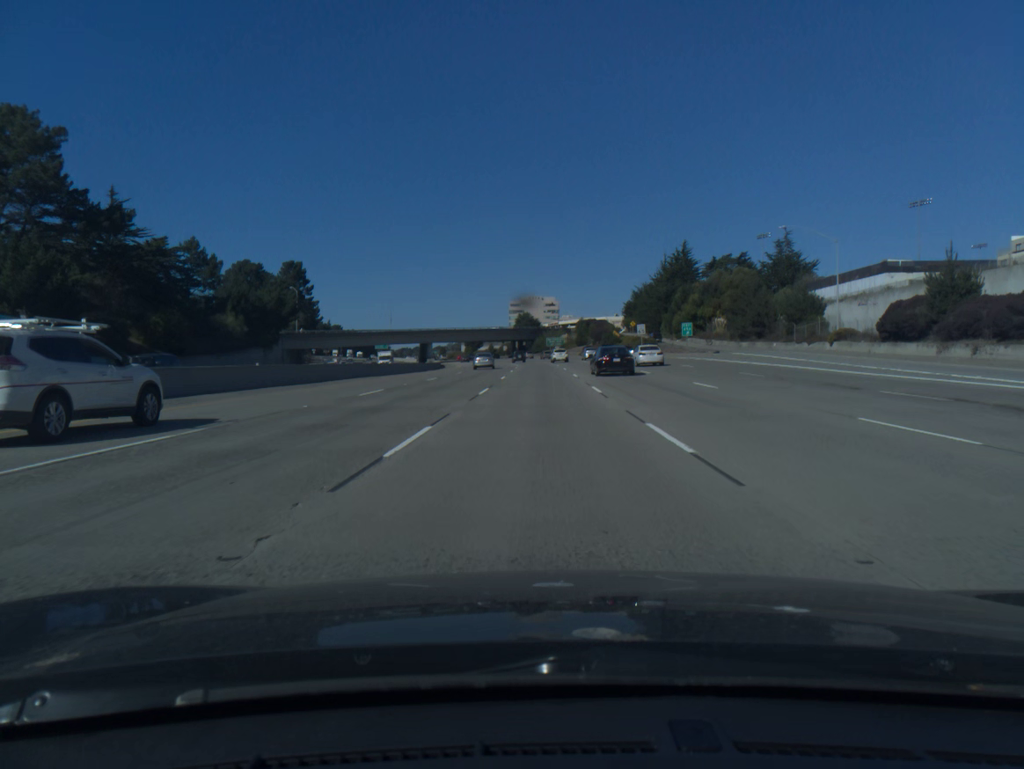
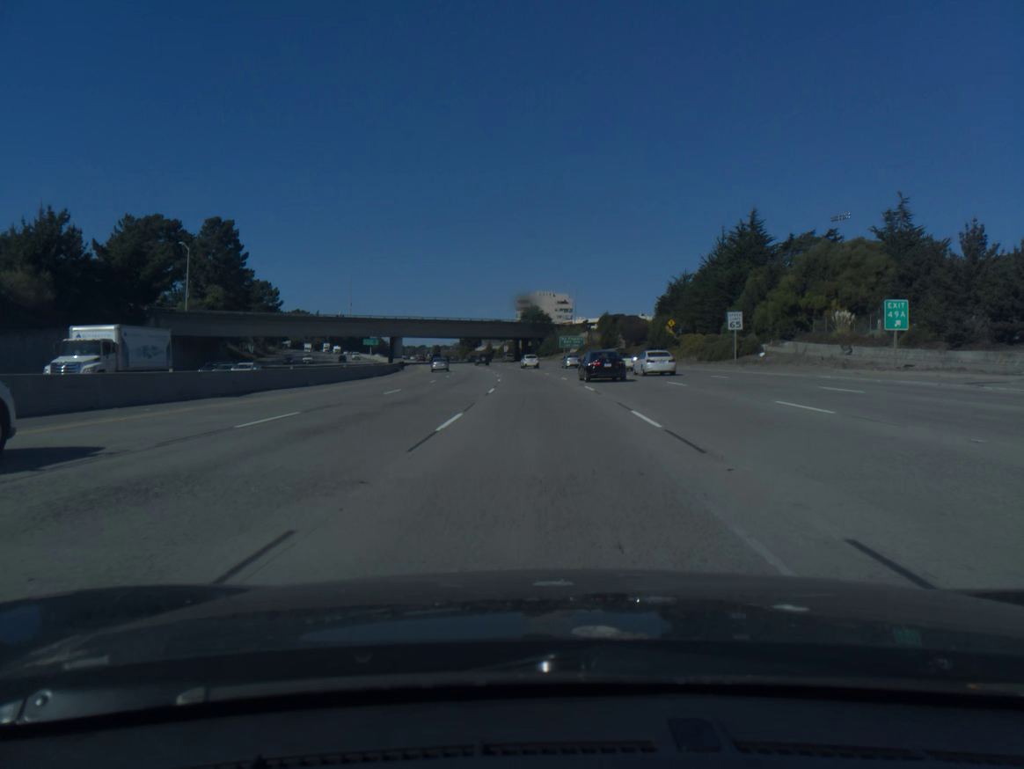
(-0.3, +53.3) m; -1°
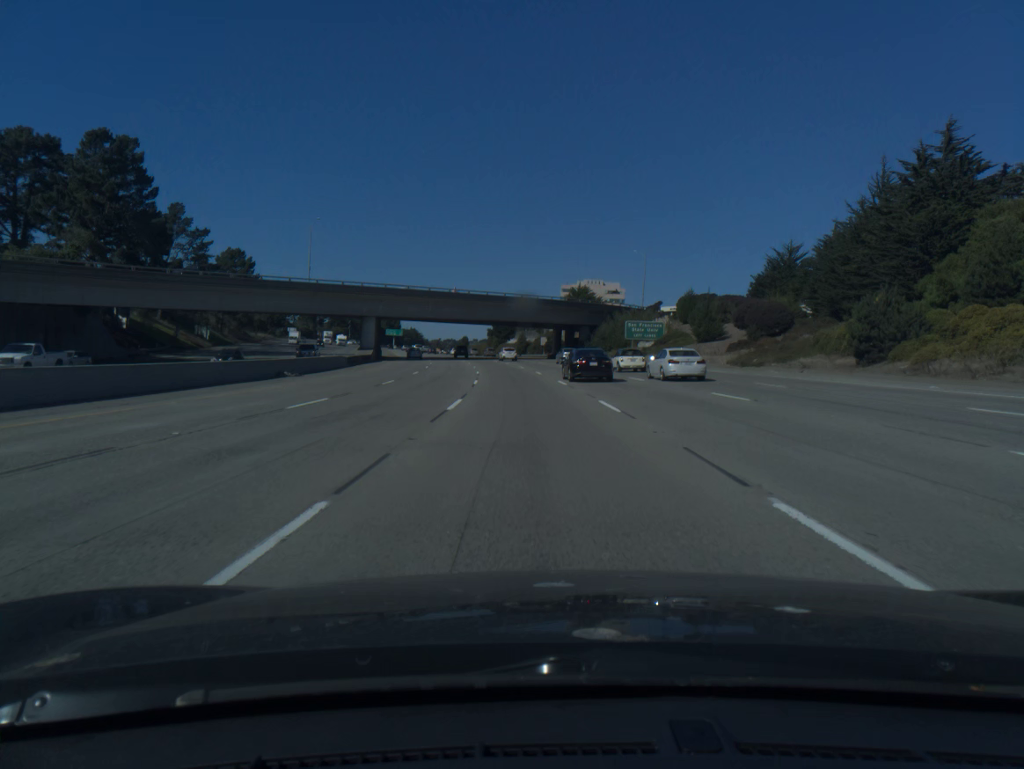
(-1.1, +53.2) m; -3°
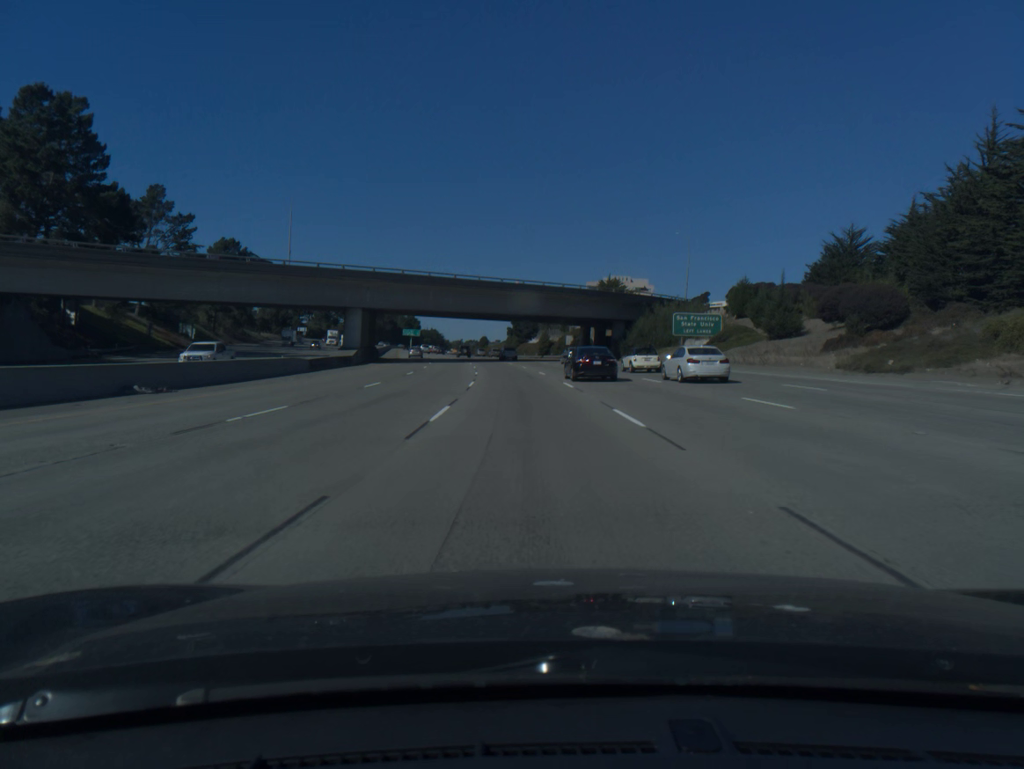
(-0.3, +17.8) m; -2°
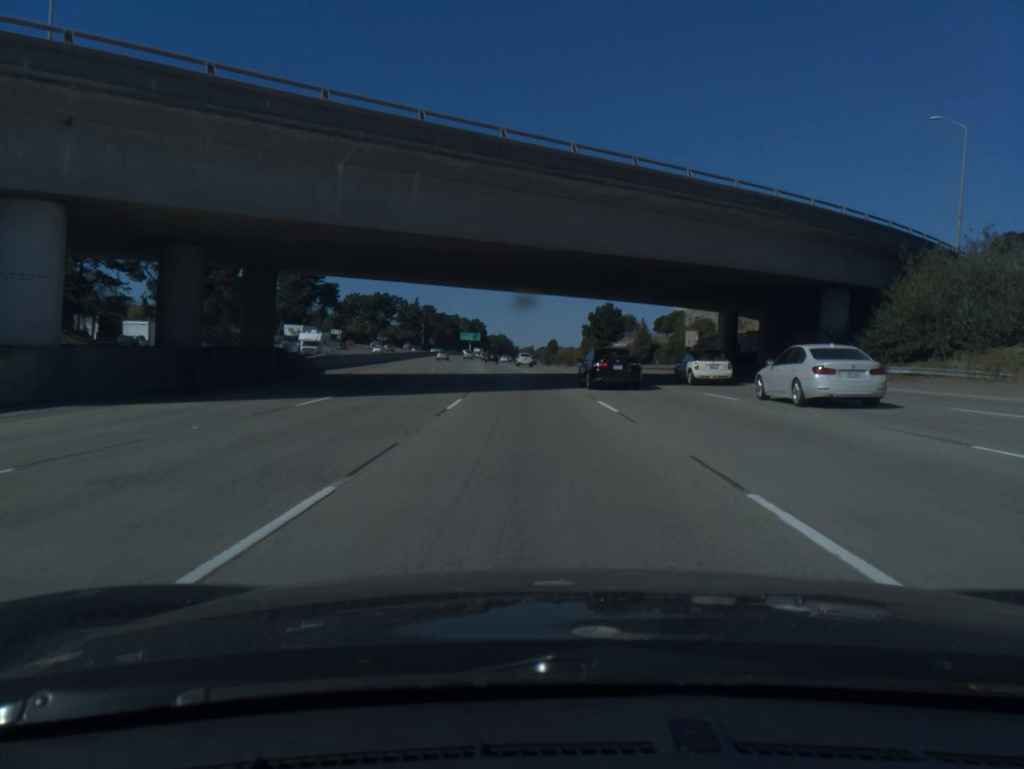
(-2.5, +53.3) m; -5°
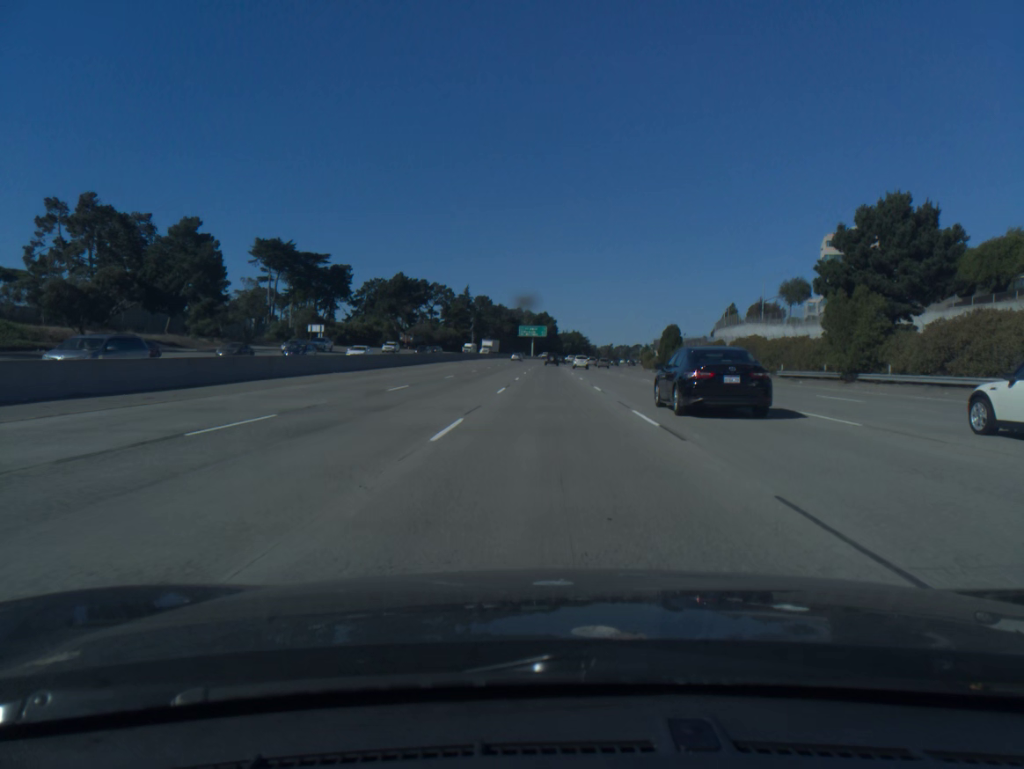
(-5.2, +88.8) m; -5°
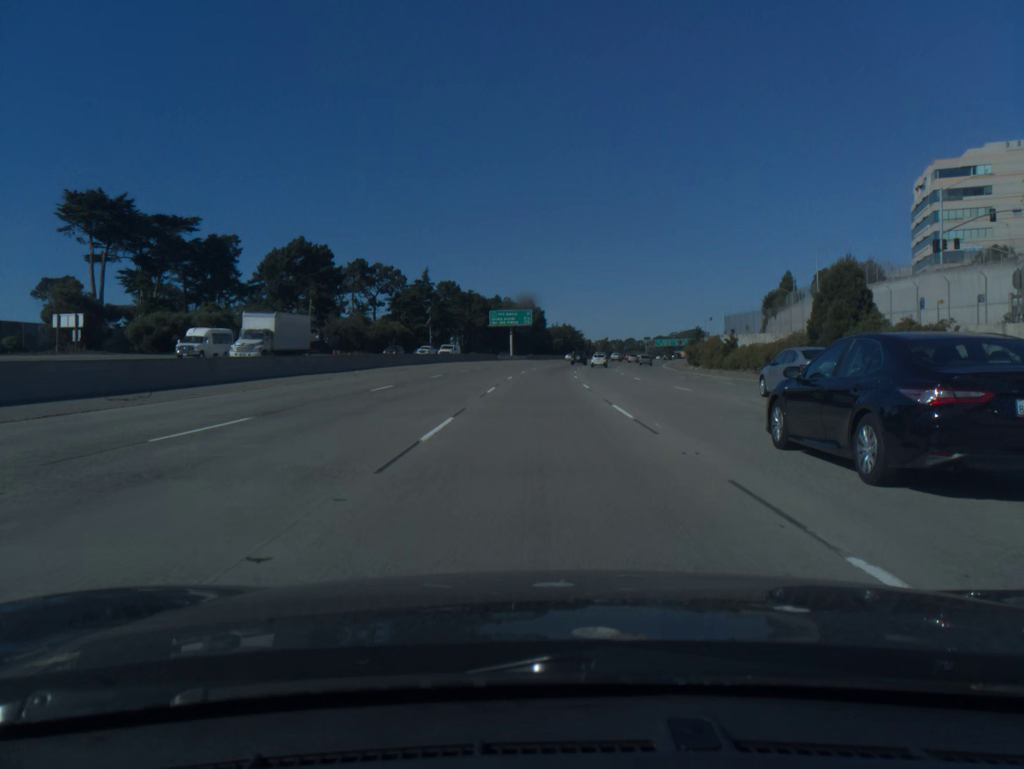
(+0.6, +71.4) m; +1°
